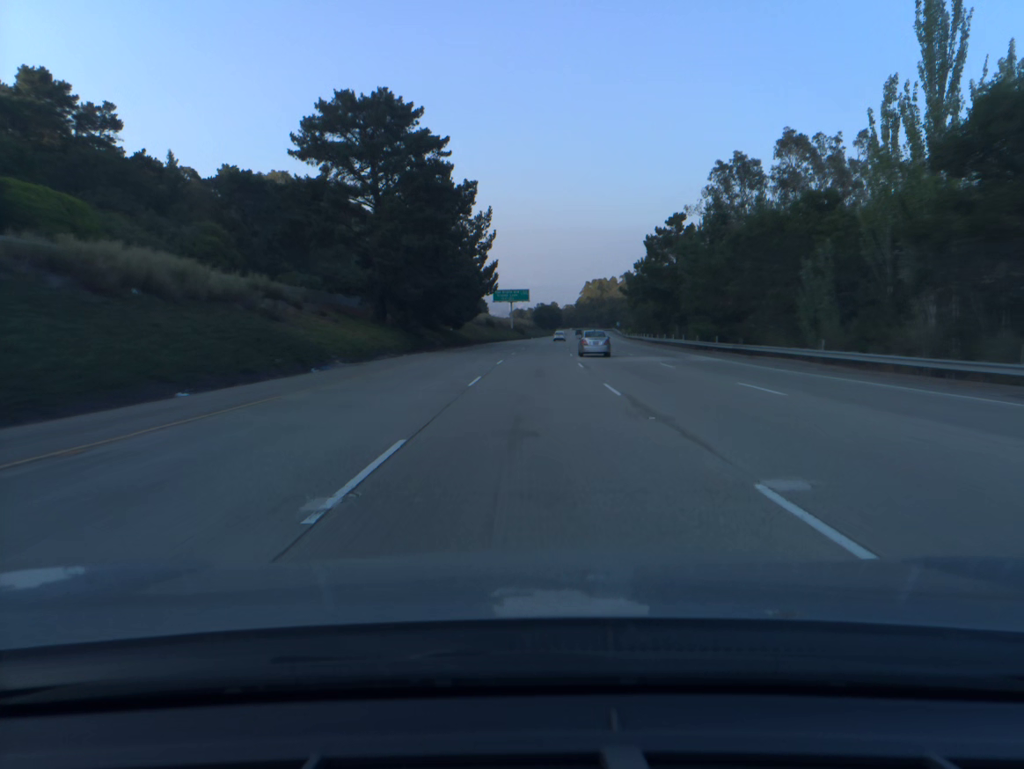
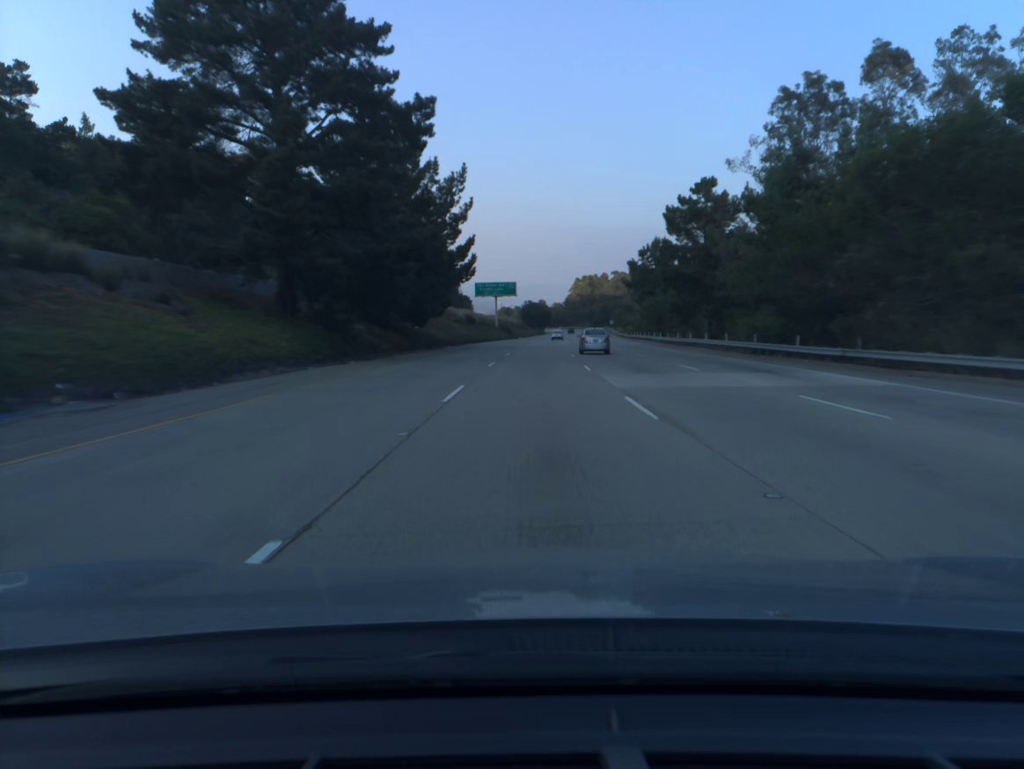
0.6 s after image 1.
(+0.1, +19.8) m; +1°
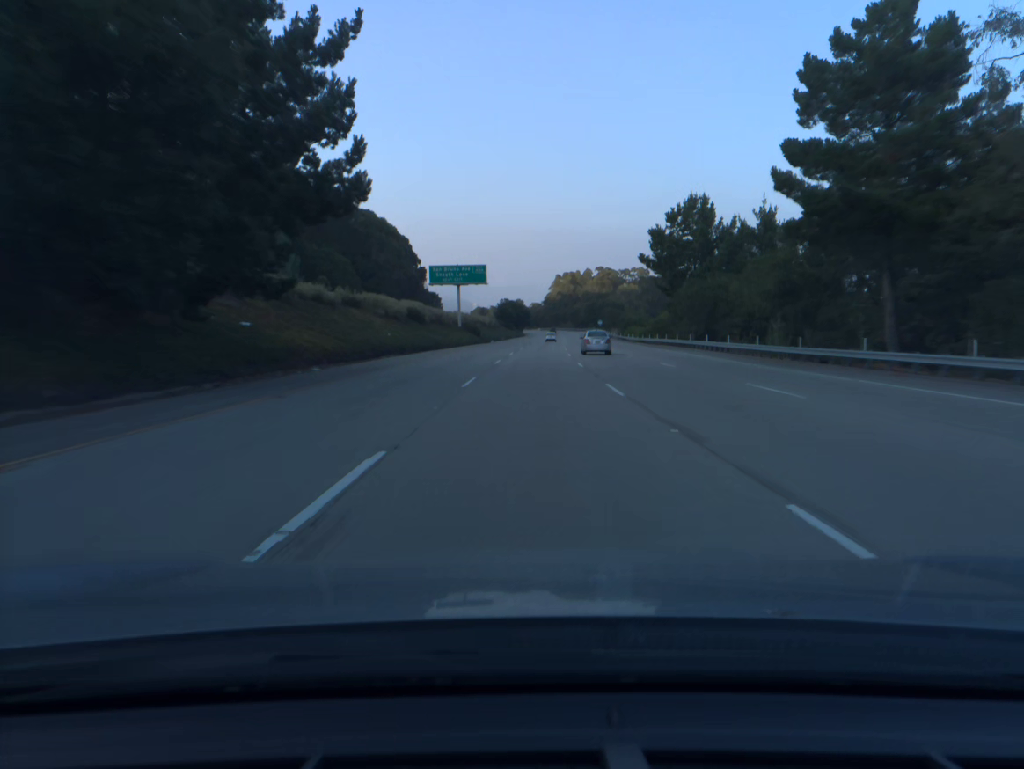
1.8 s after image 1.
(+0.6, +39.6) m; +2°
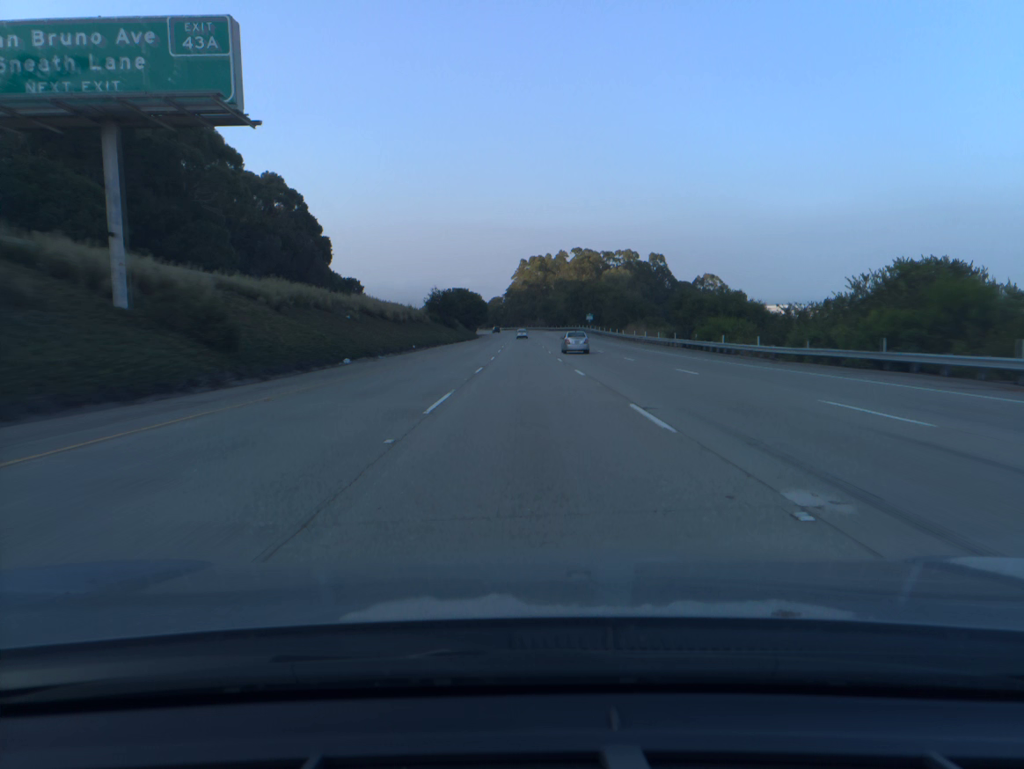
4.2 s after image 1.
(+2.2, +79.1) m; +3°
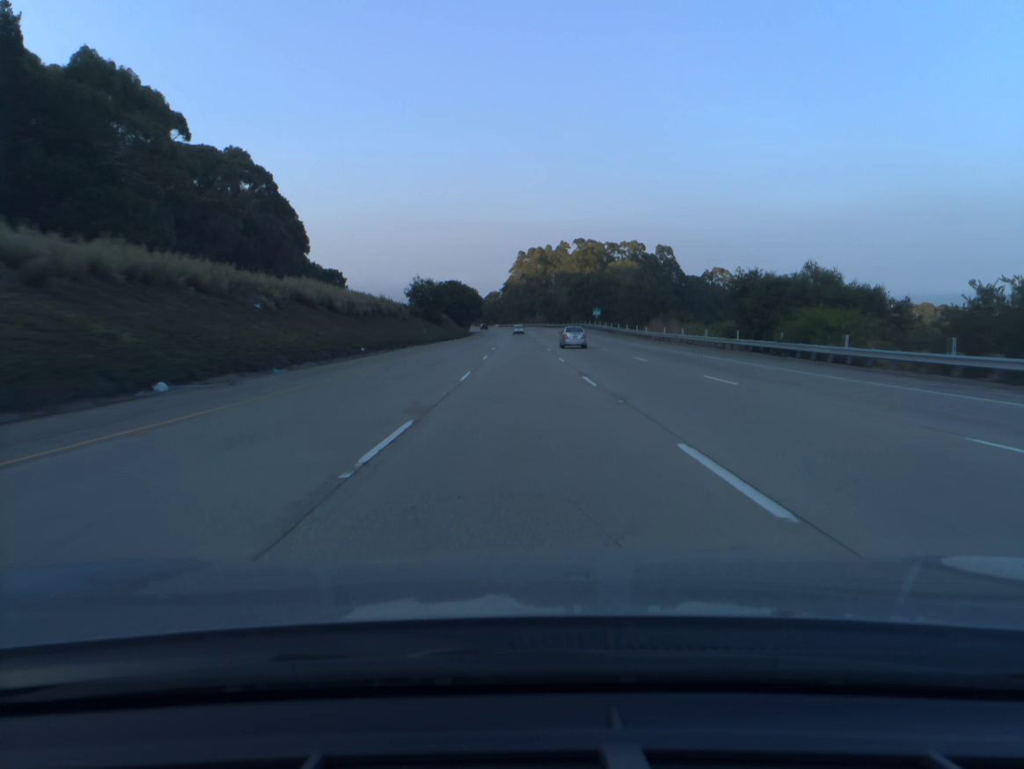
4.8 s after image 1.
(0.0, +19.8) m; 0°
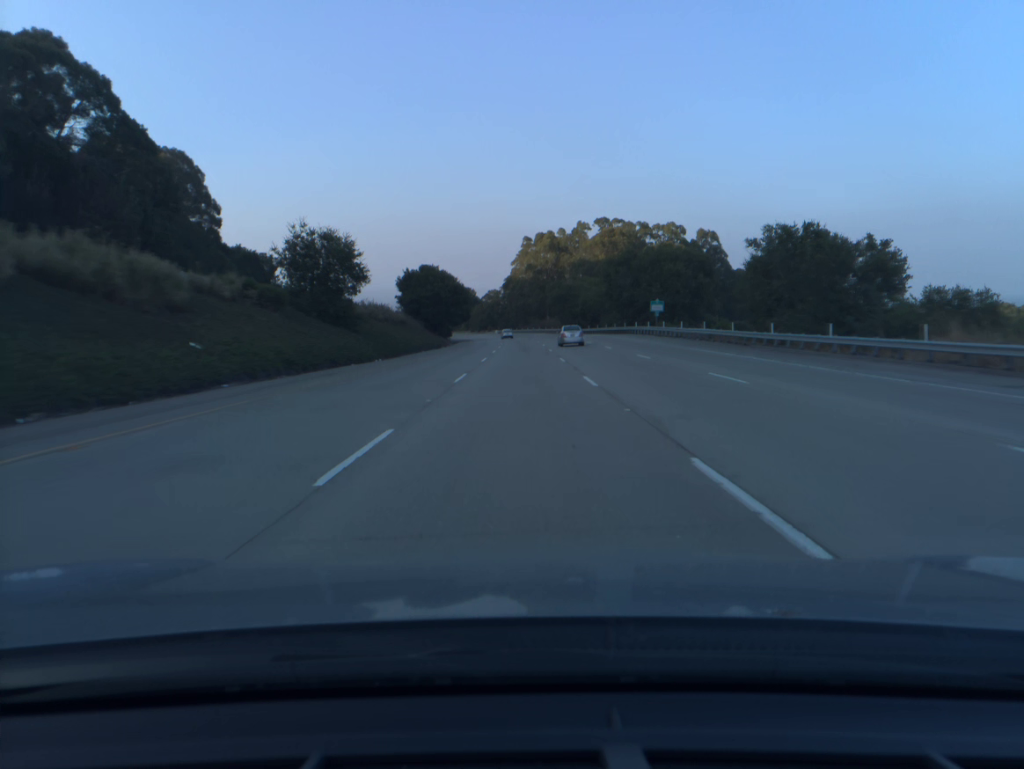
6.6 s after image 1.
(-0.1, +59.6) m; 0°
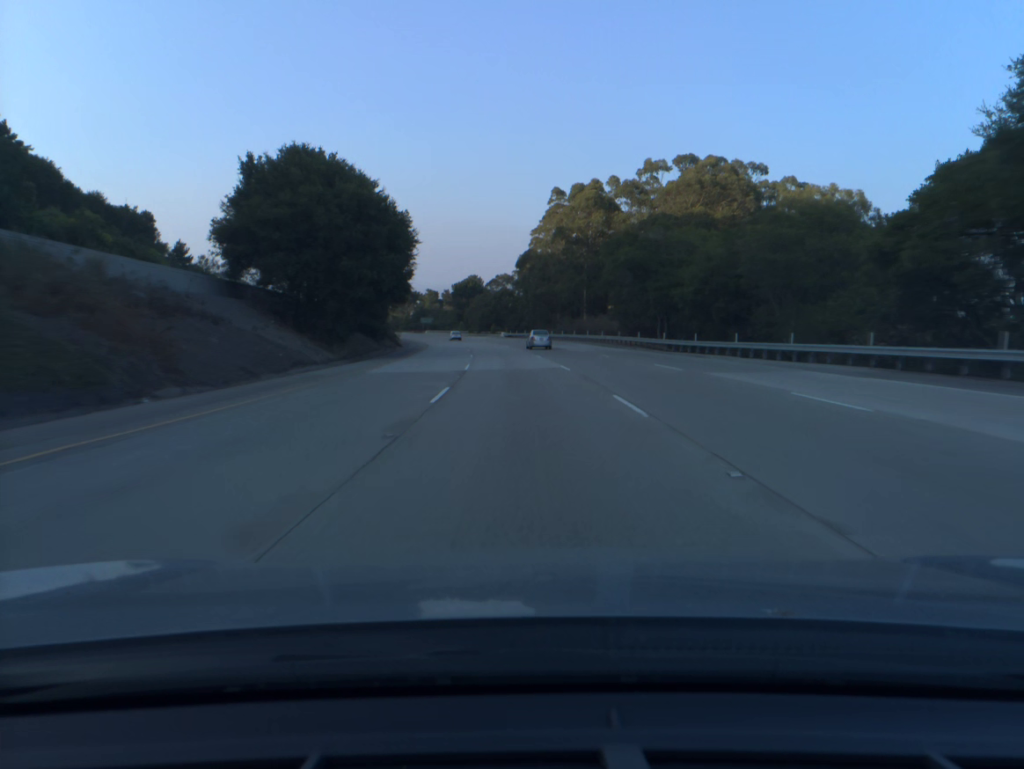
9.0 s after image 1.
(-0.5, +79.5) m; -1°
